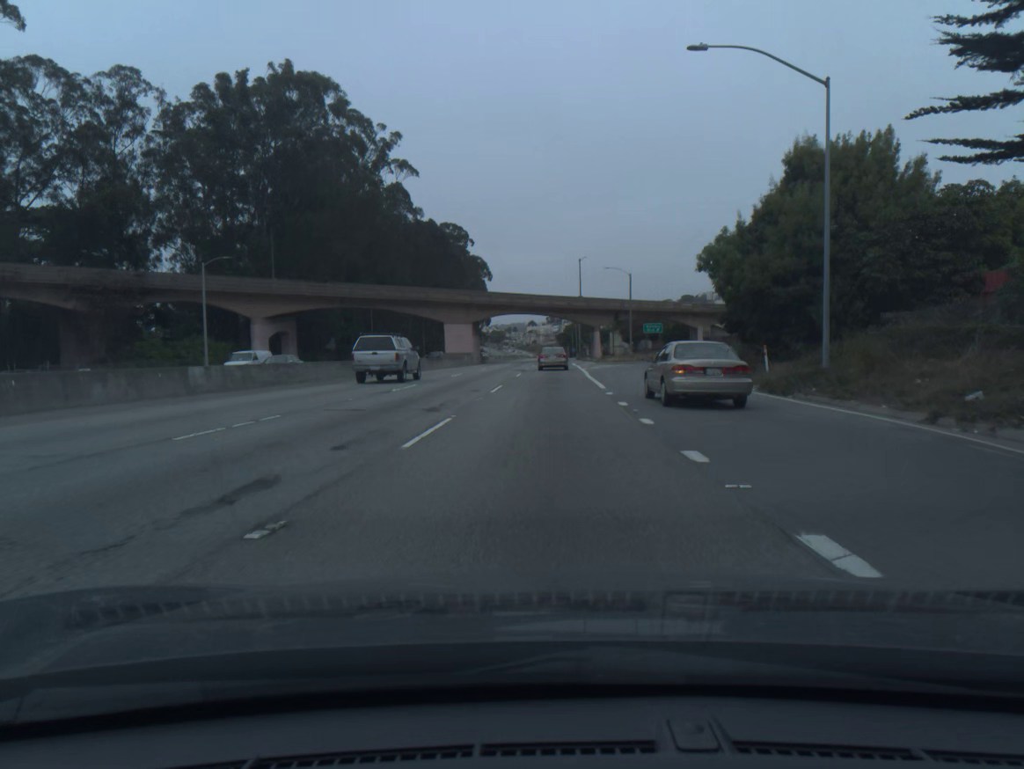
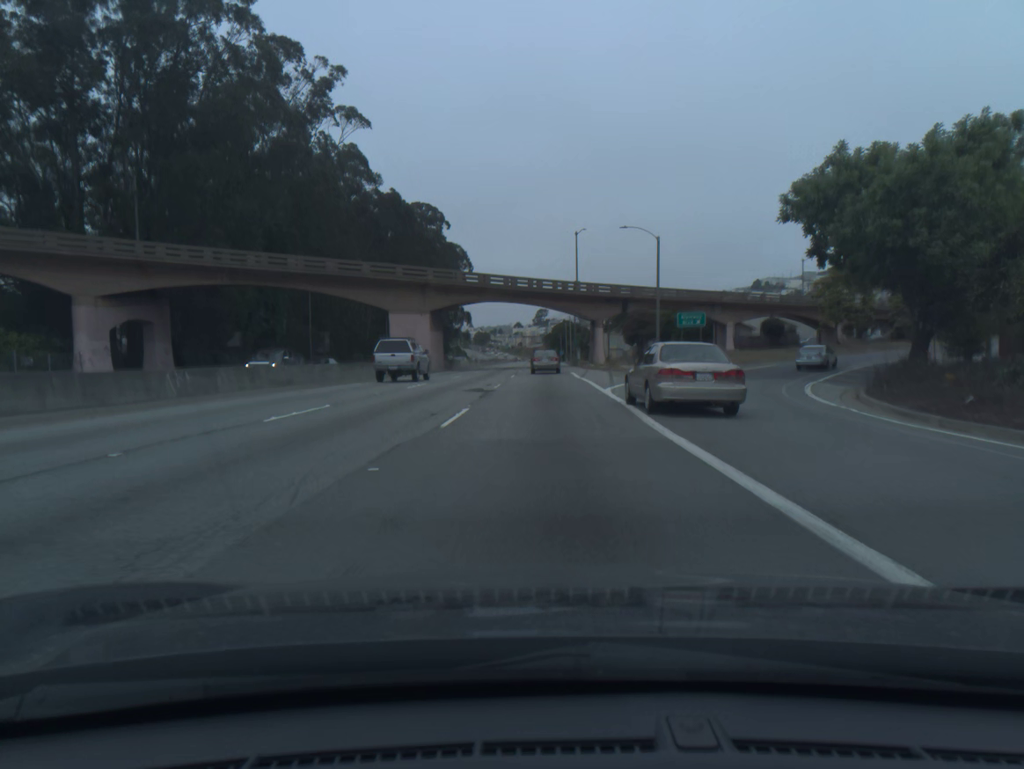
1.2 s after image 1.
(+0.2, +26.2) m; +1°
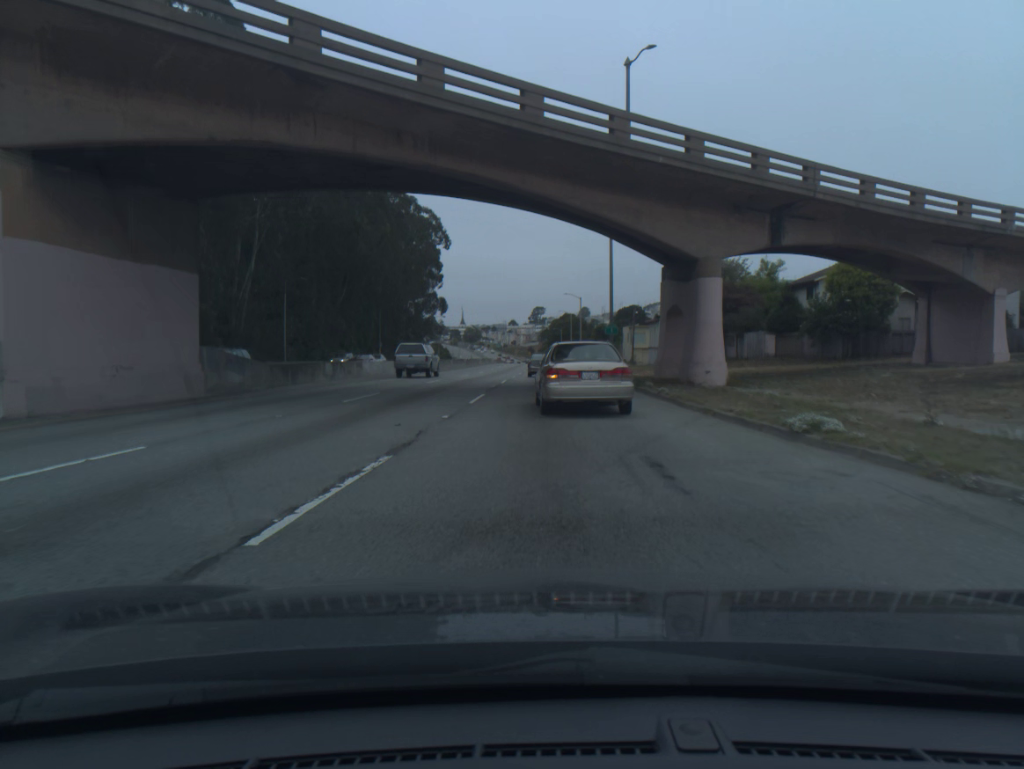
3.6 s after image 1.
(+0.2, +52.8) m; 0°
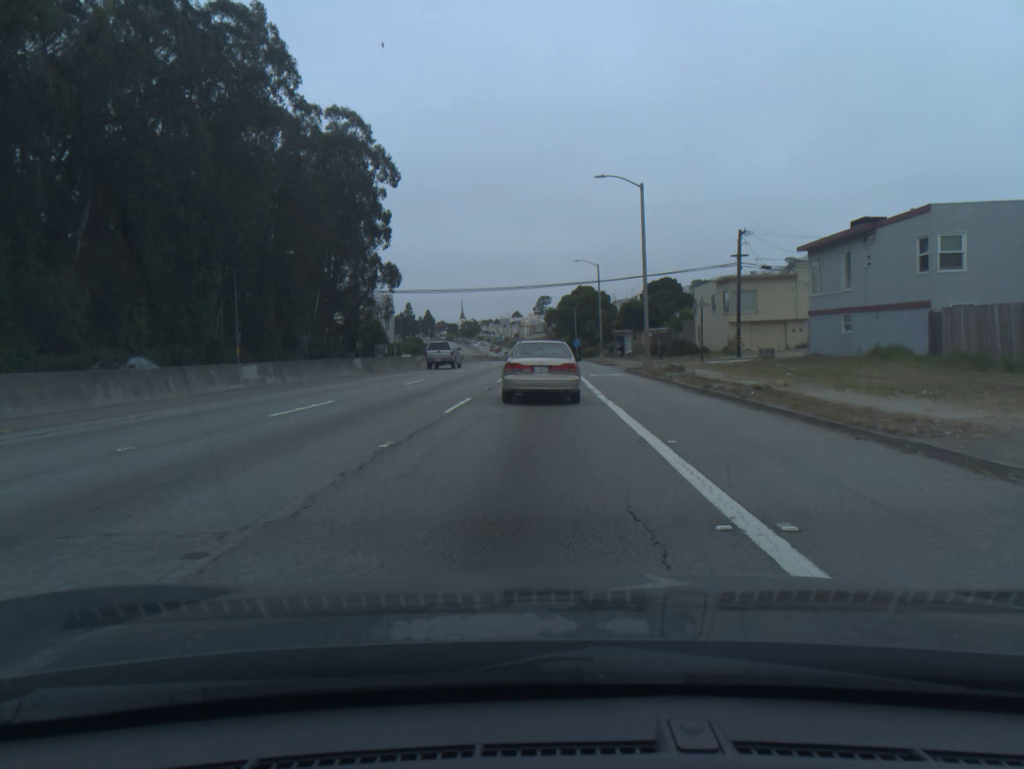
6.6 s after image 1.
(+0.4, +64.4) m; -1°
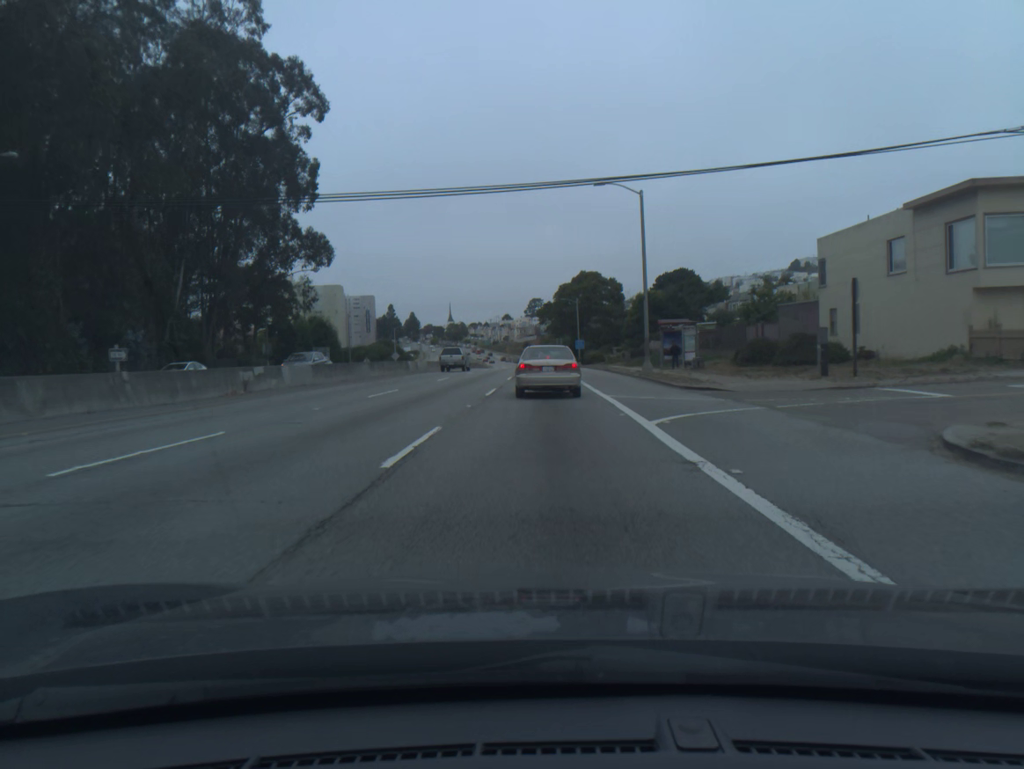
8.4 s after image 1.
(0.0, +36.7) m; +1°
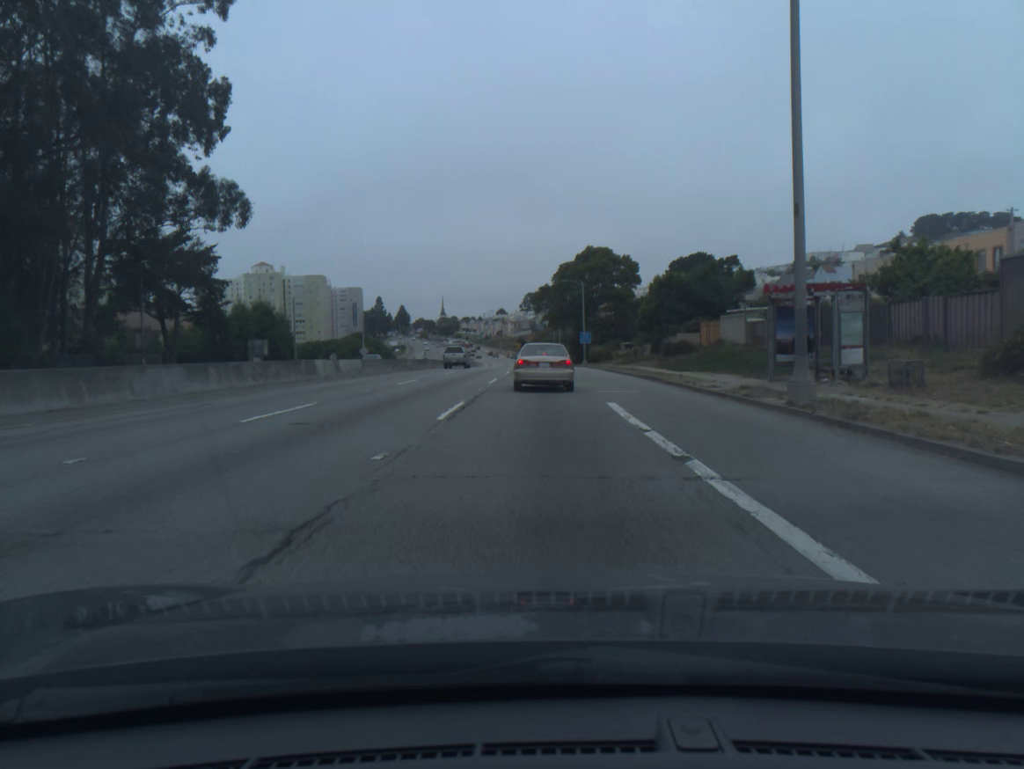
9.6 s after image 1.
(0.0, +24.0) m; 0°
